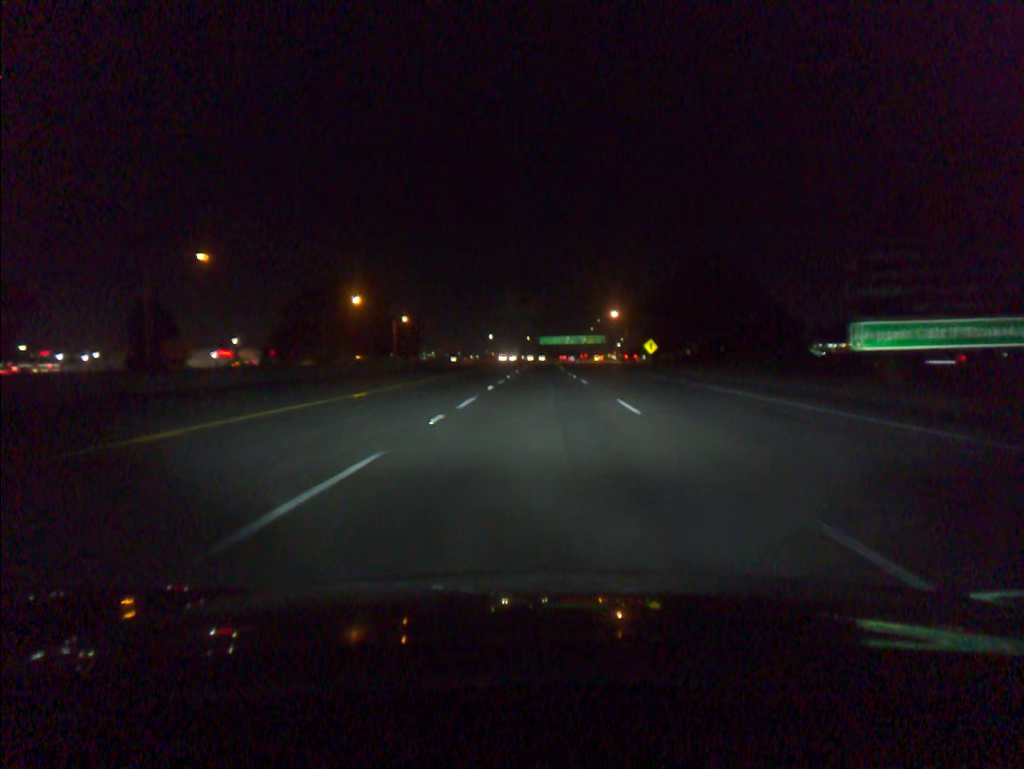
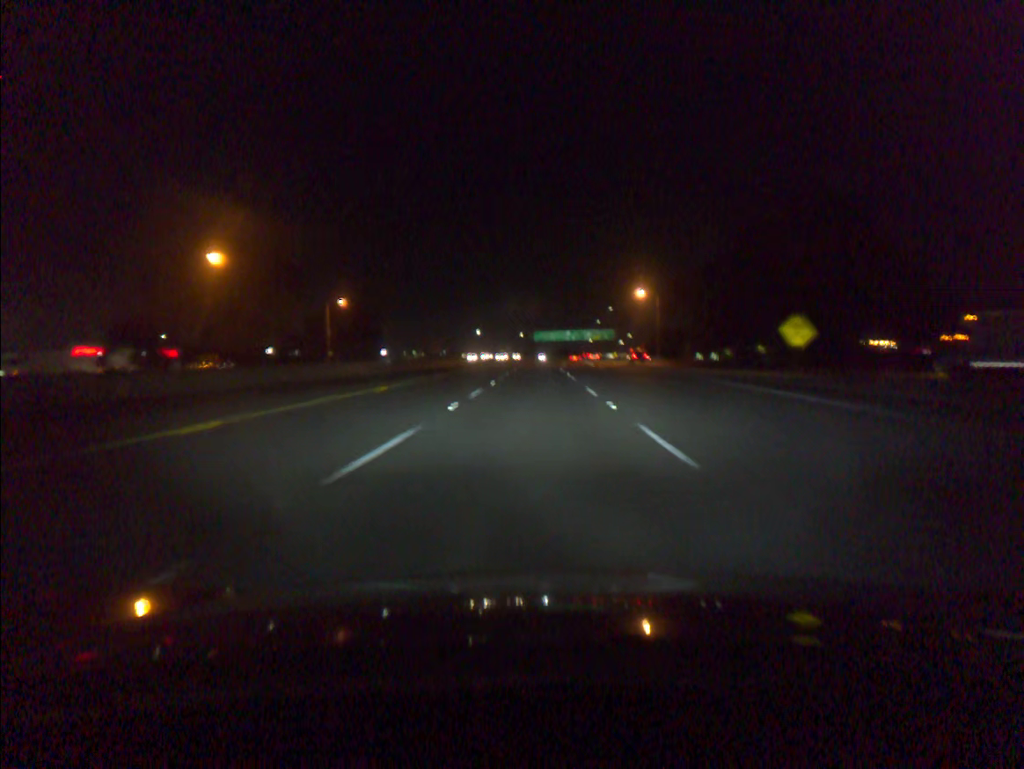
(+0.2, +54.6) m; 0°
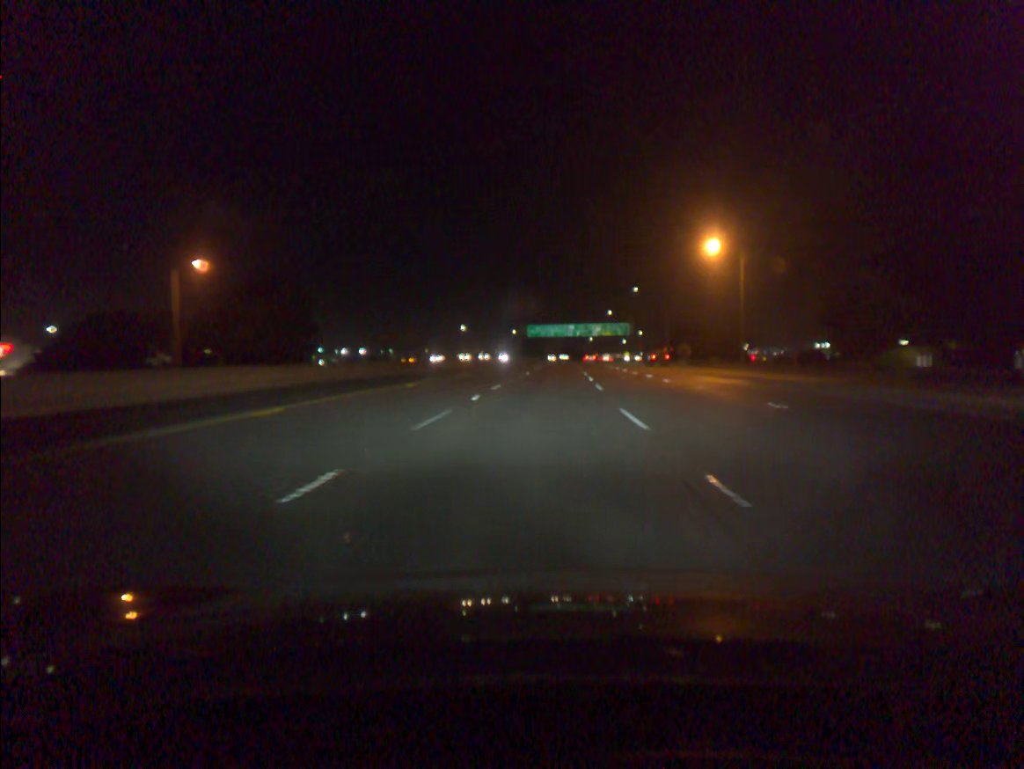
(0.0, +54.7) m; 0°
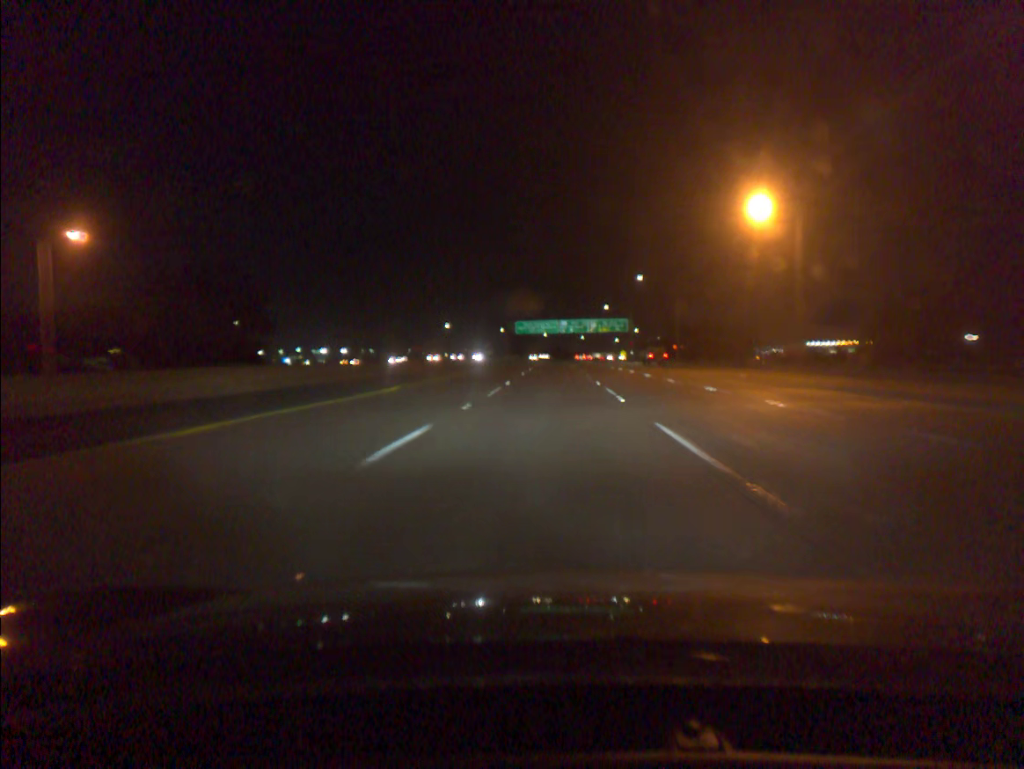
(+0.1, +18.2) m; +1°
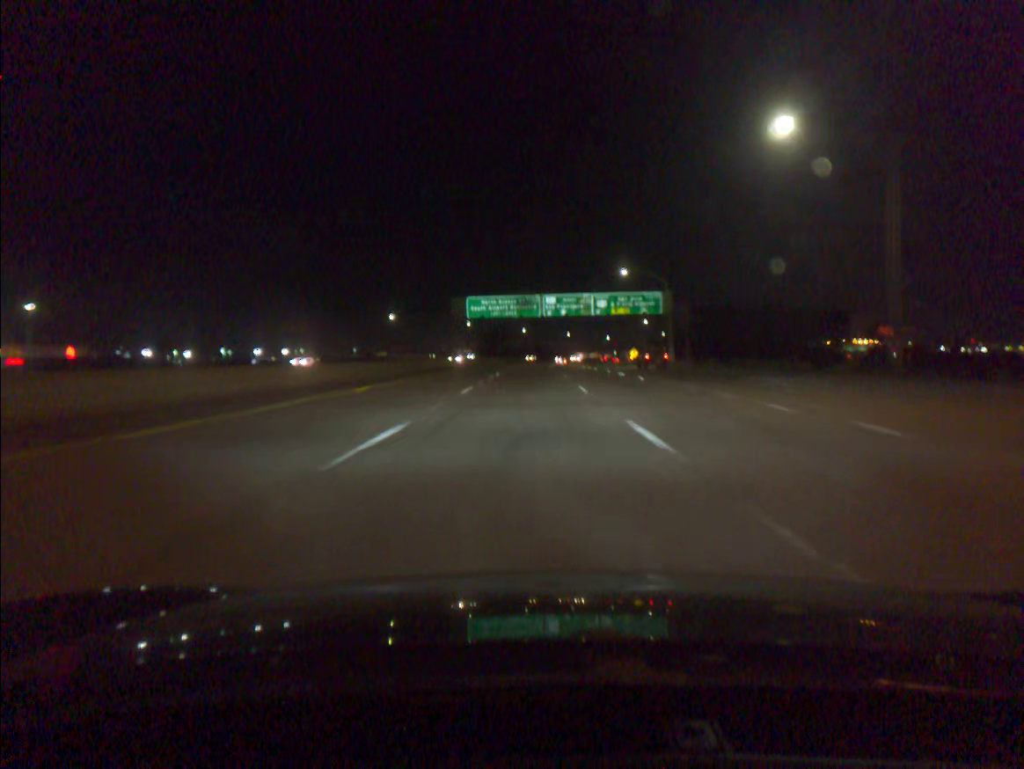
(+1.6, +73.1) m; +1°
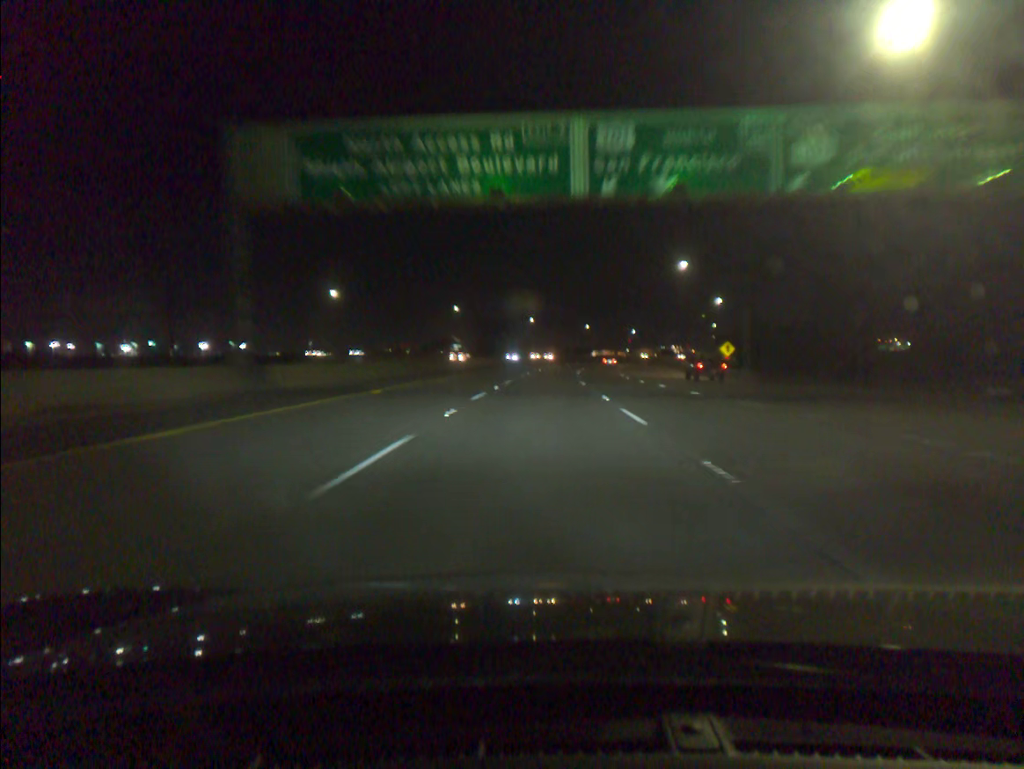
(-0.8, +73.3) m; -1°
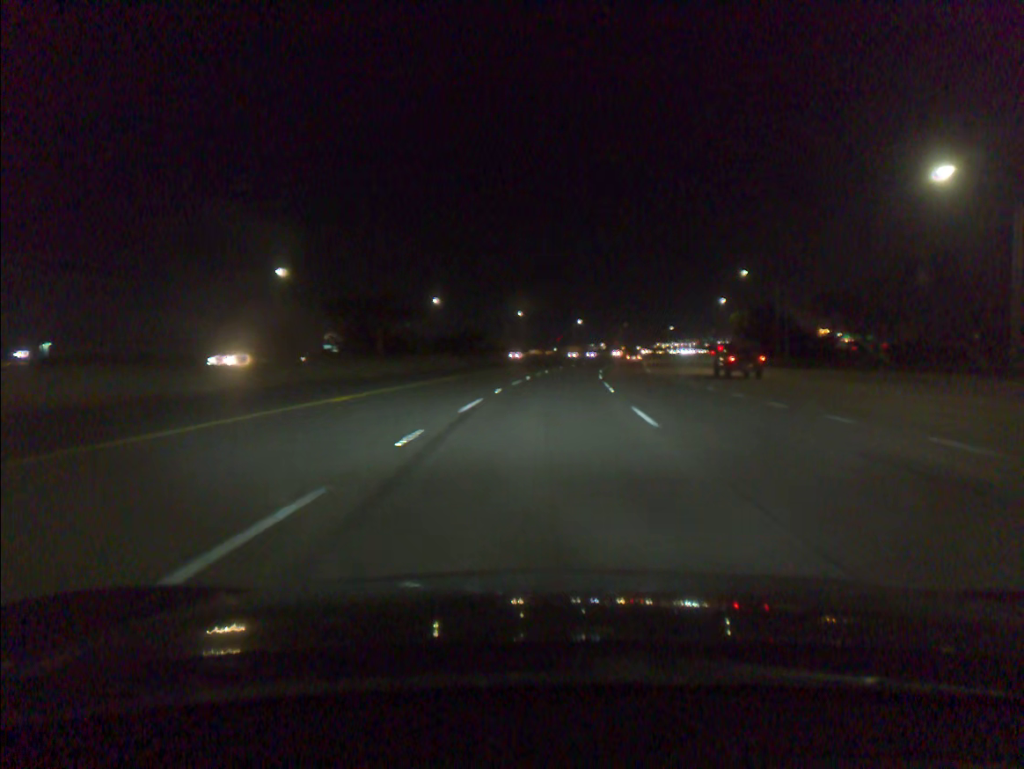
(+3.2, +91.9) m; +5°
